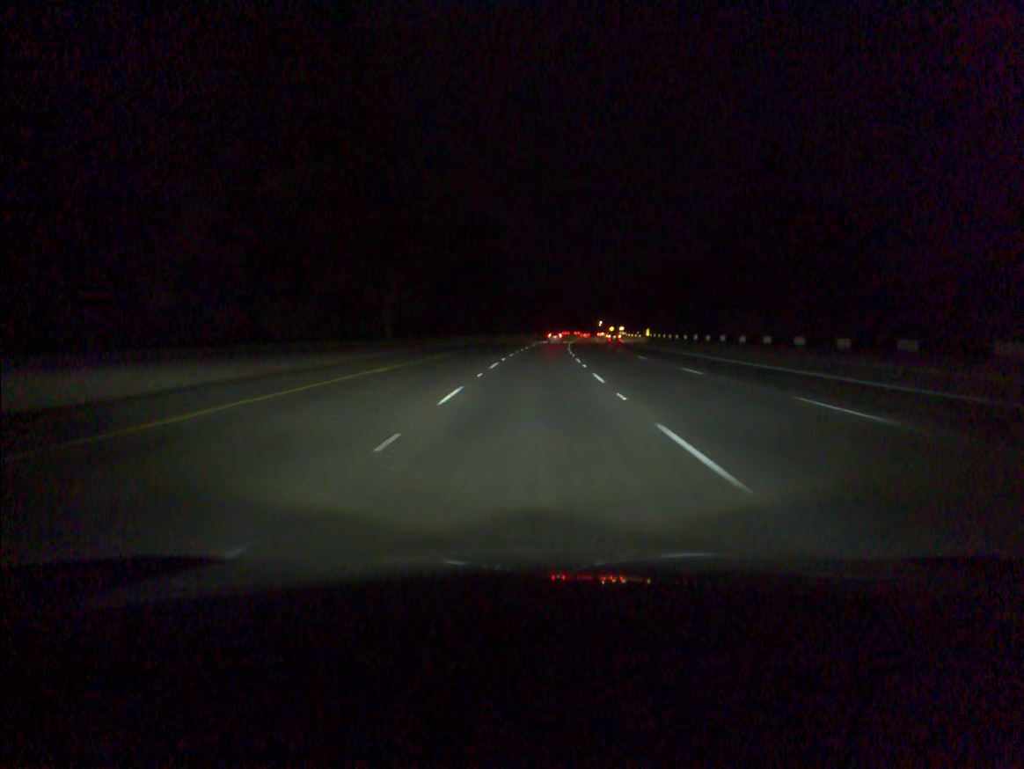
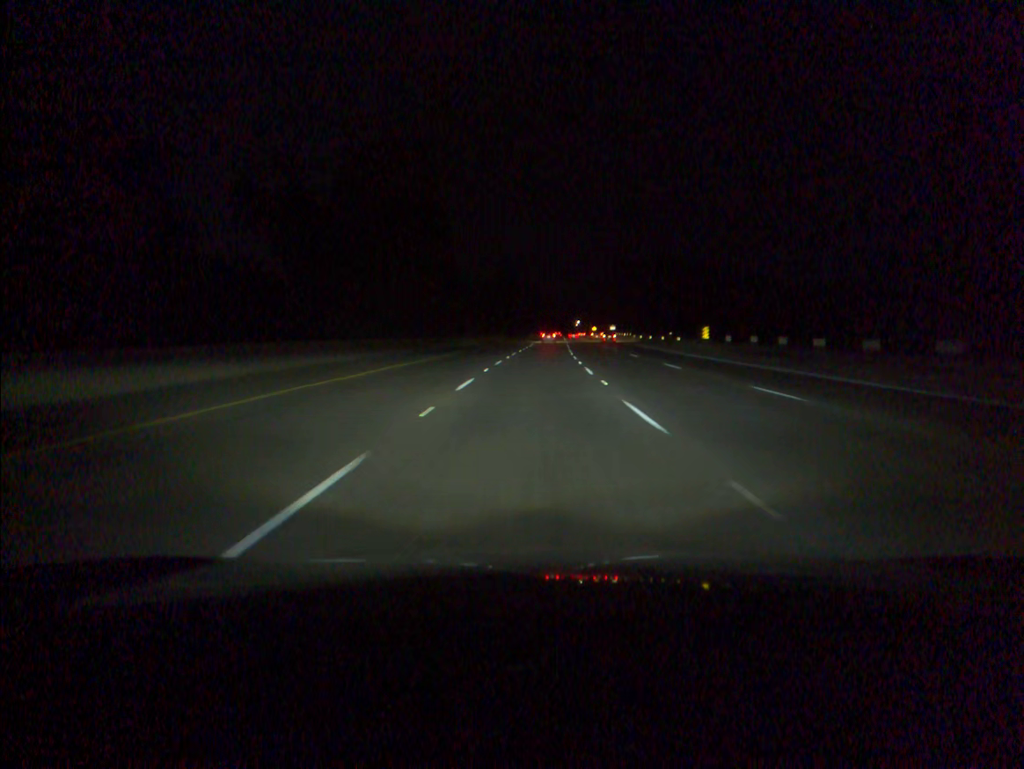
(+1.1, +54.5) m; +2°
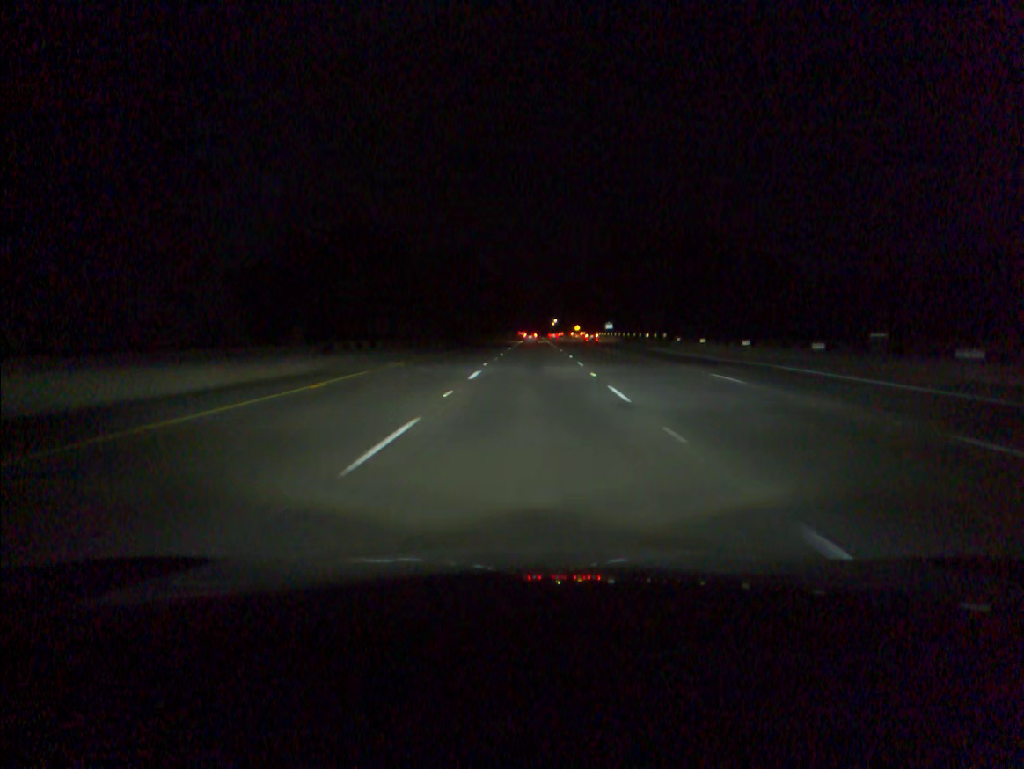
(+1.0, +54.2) m; +2°
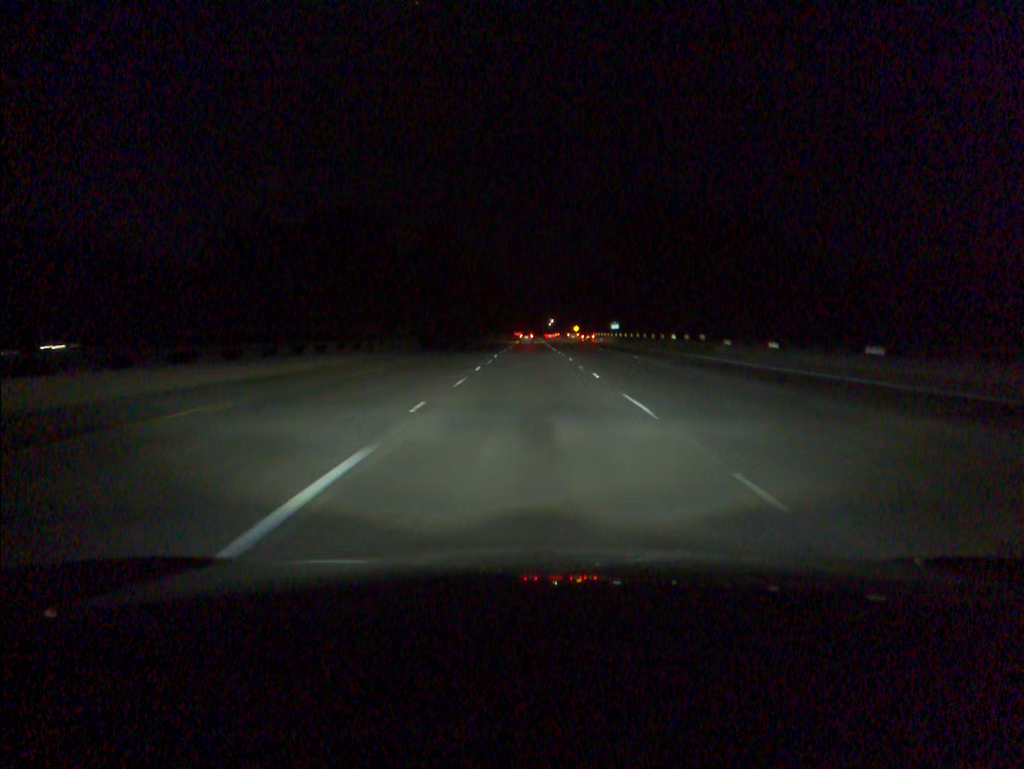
(+0.1, +18.1) m; 0°
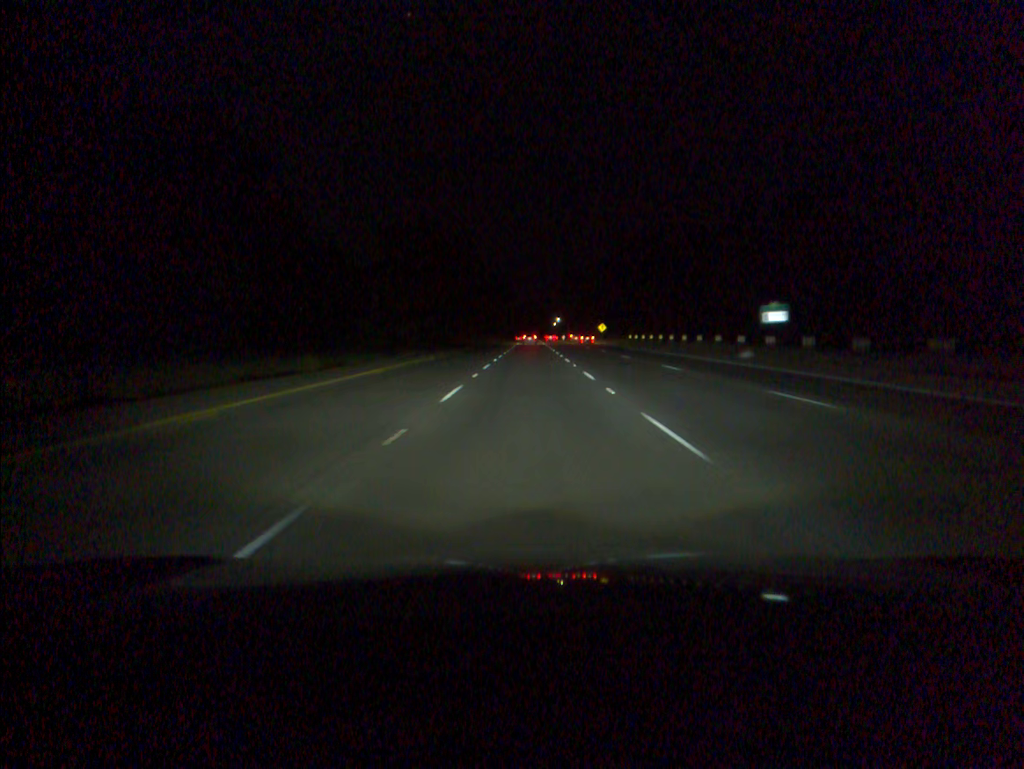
(+0.1, +90.7) m; 0°
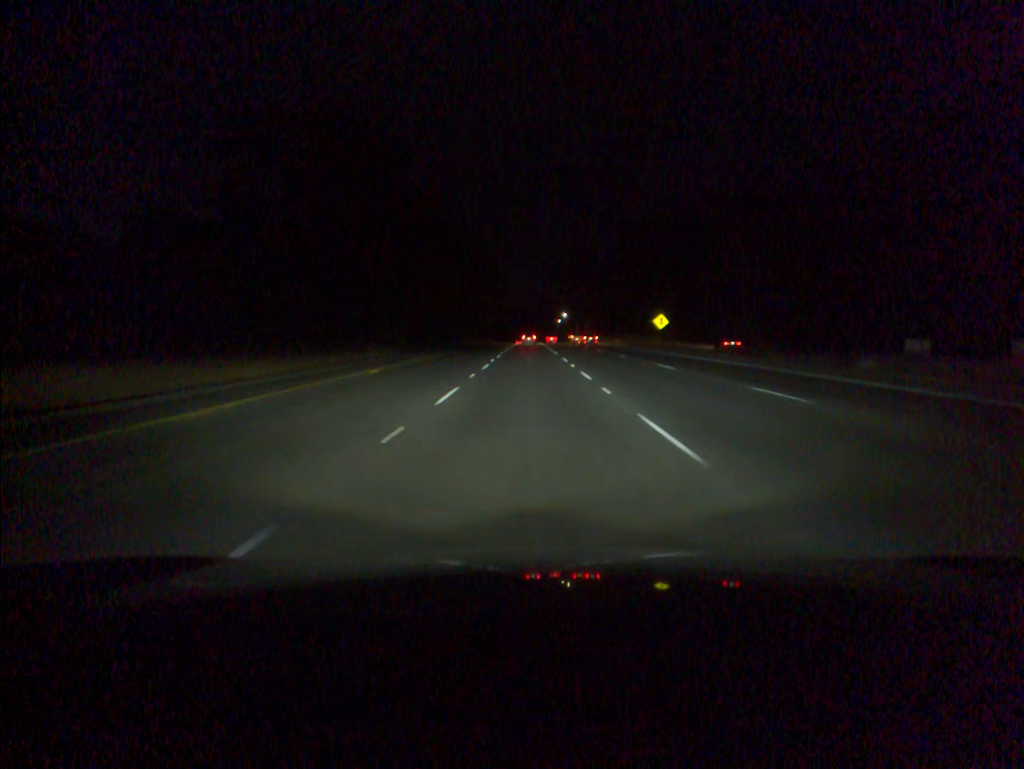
(+0.2, +73.1) m; 0°
